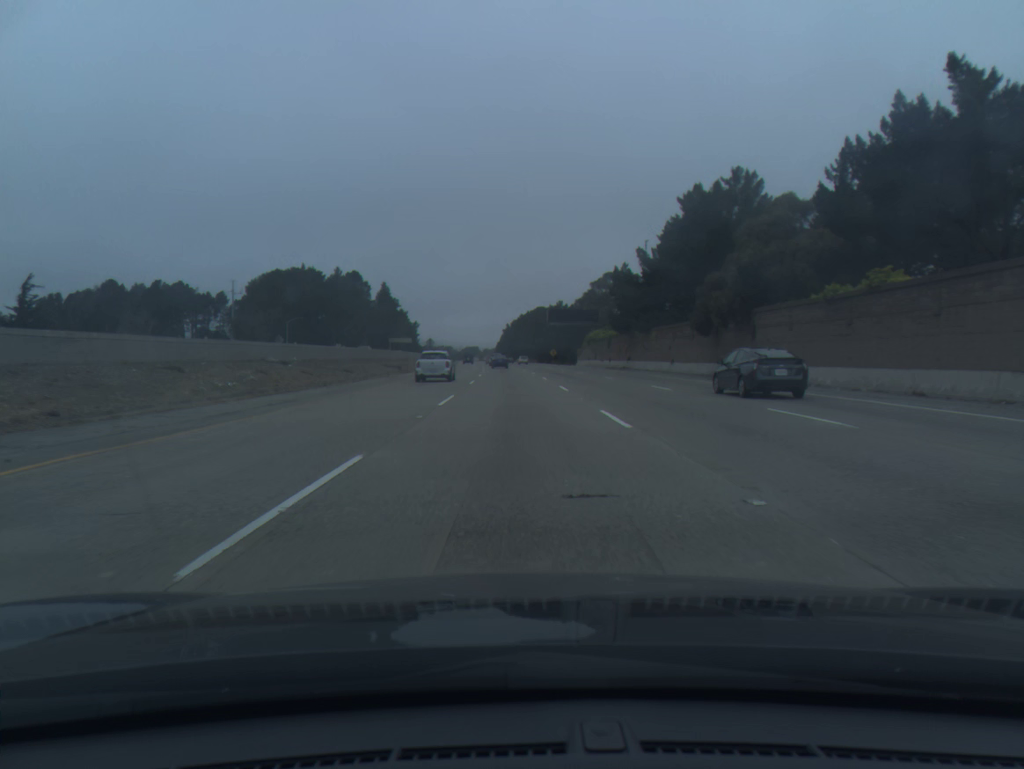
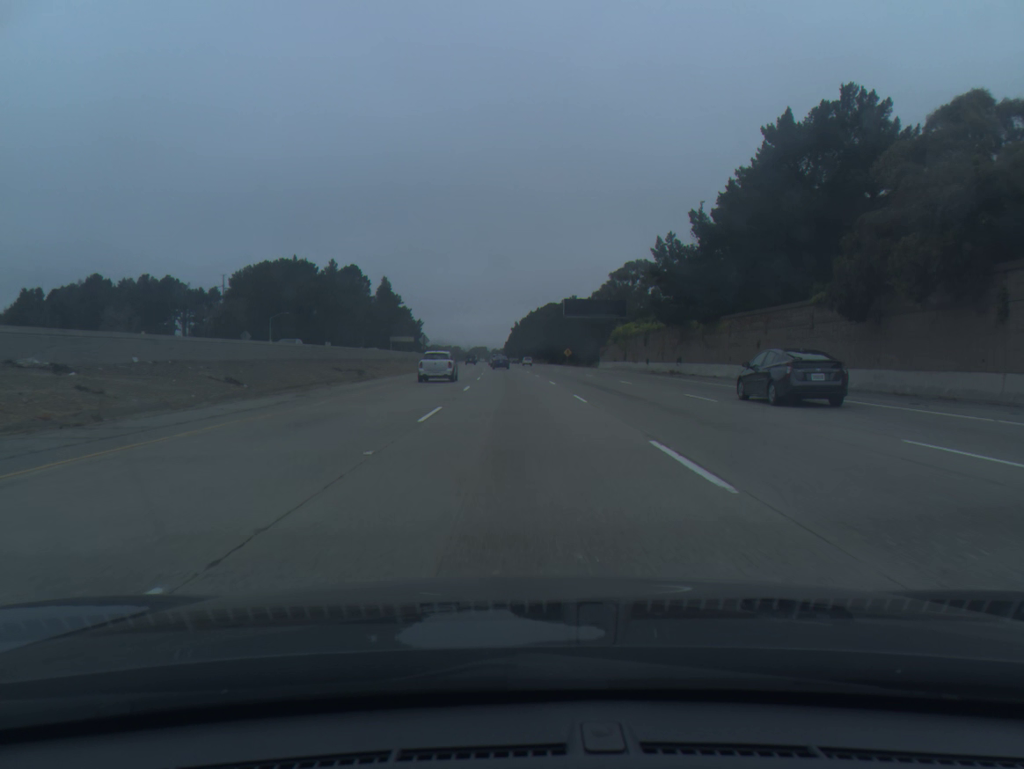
(-0.2, +20.3) m; -1°
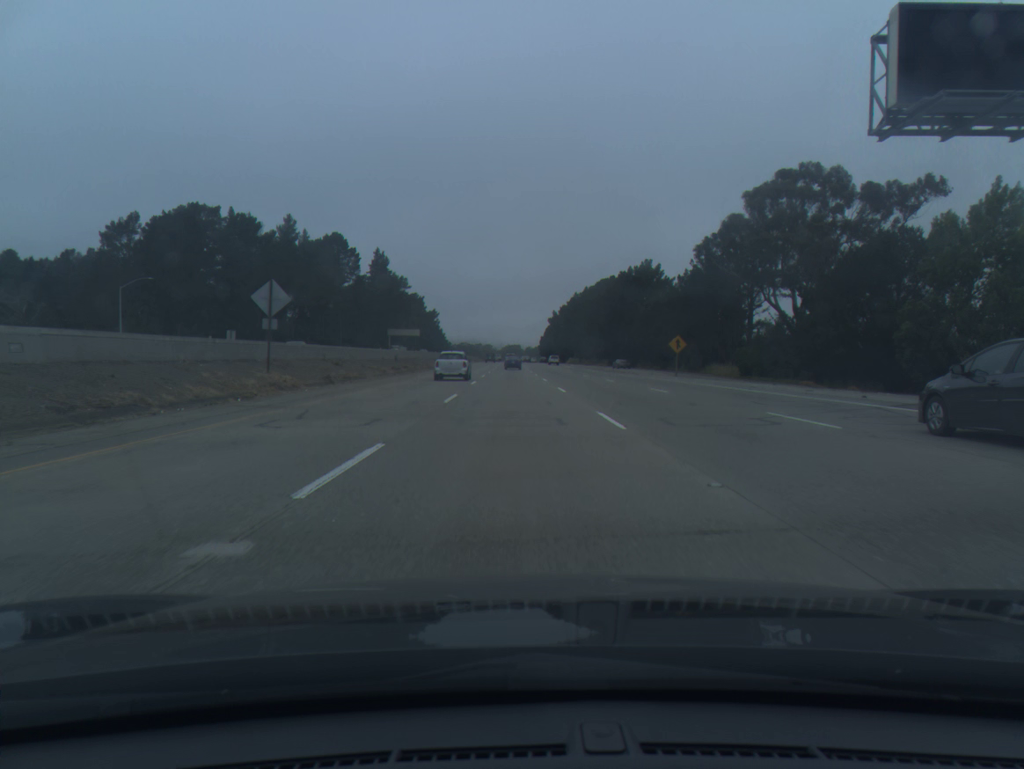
(-1.6, +81.3) m; -2°
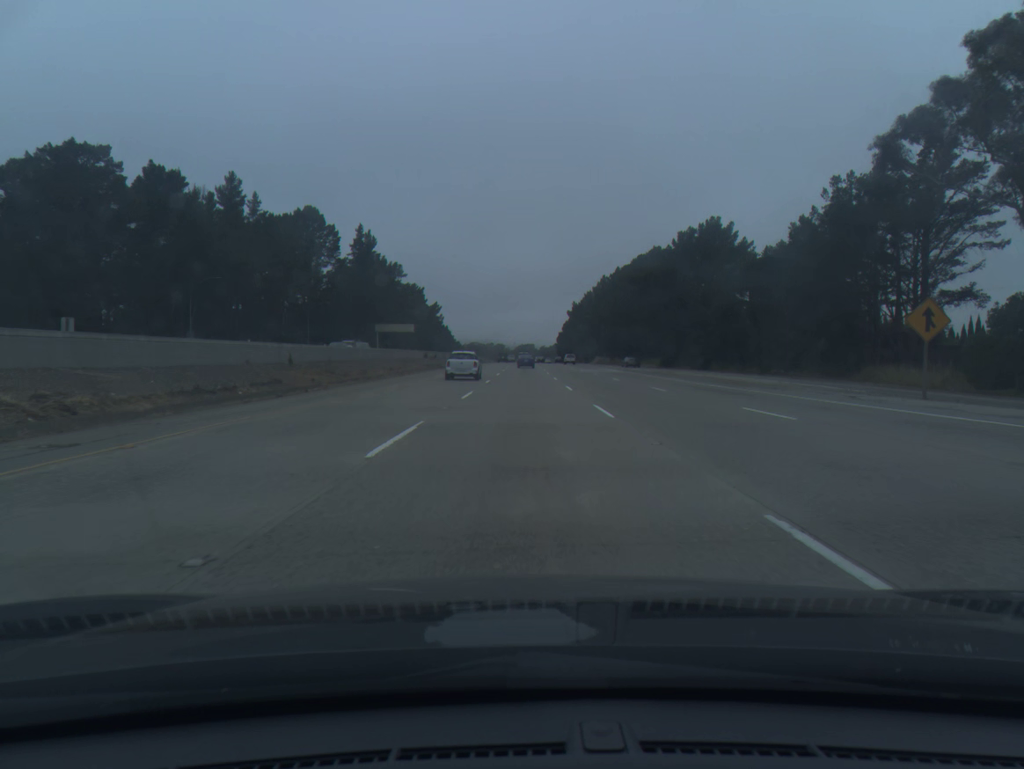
(-0.4, +40.9) m; -1°
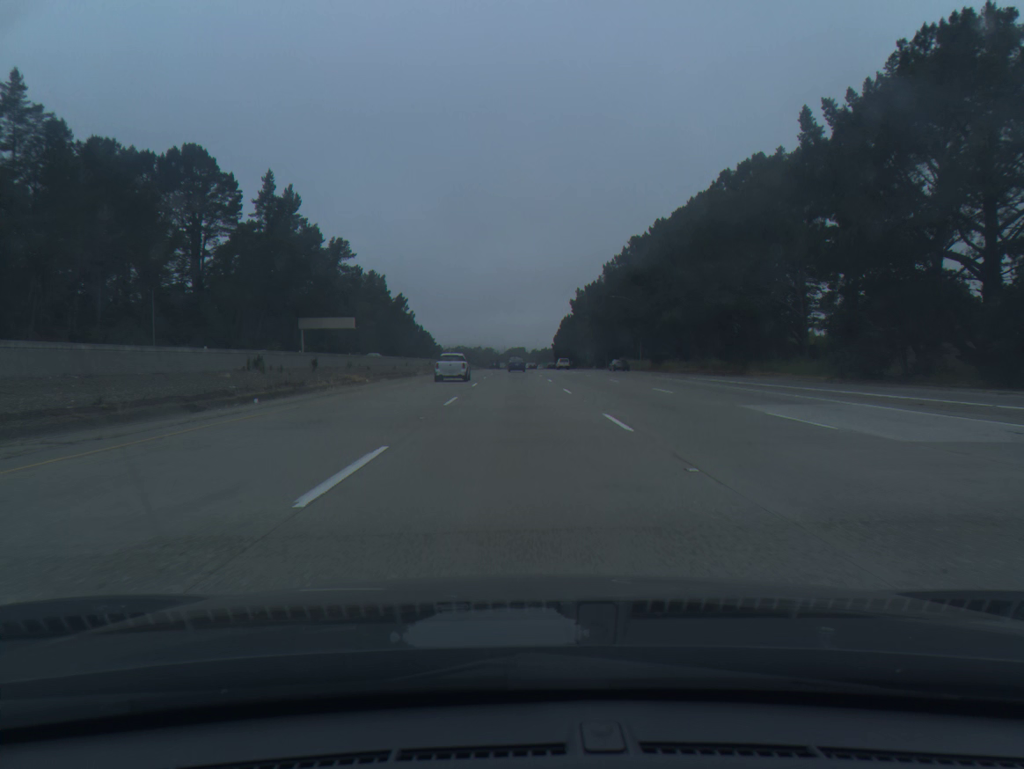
(+0.3, +61.6) m; +1°
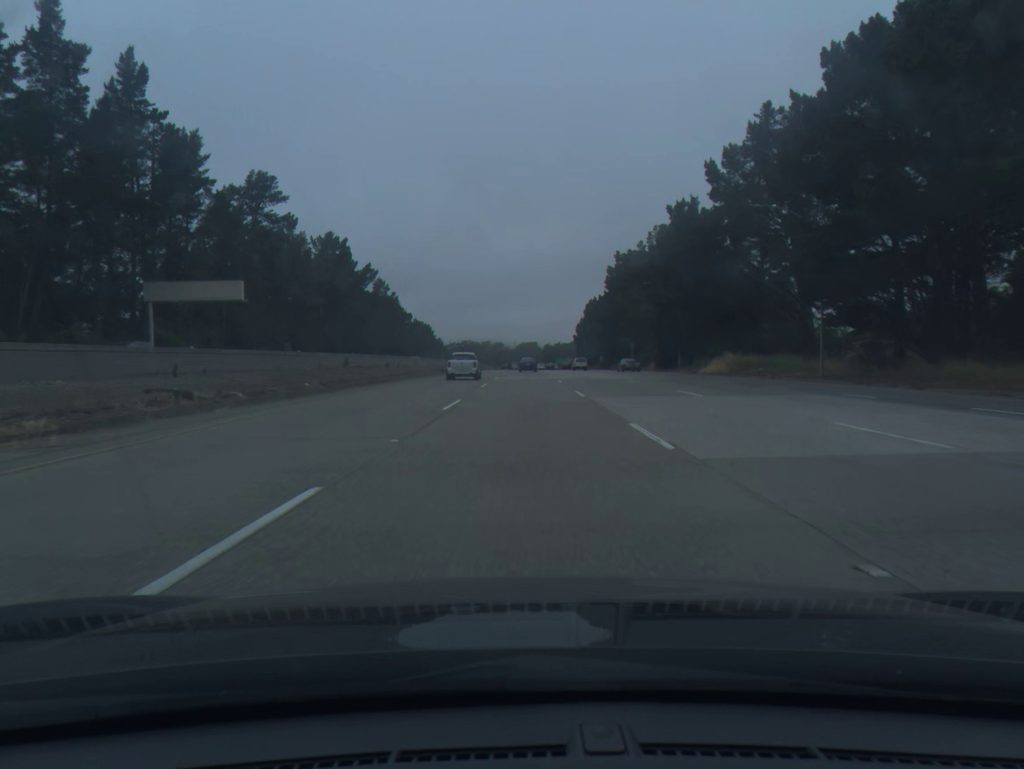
(-0.4, +61.5) m; -1°
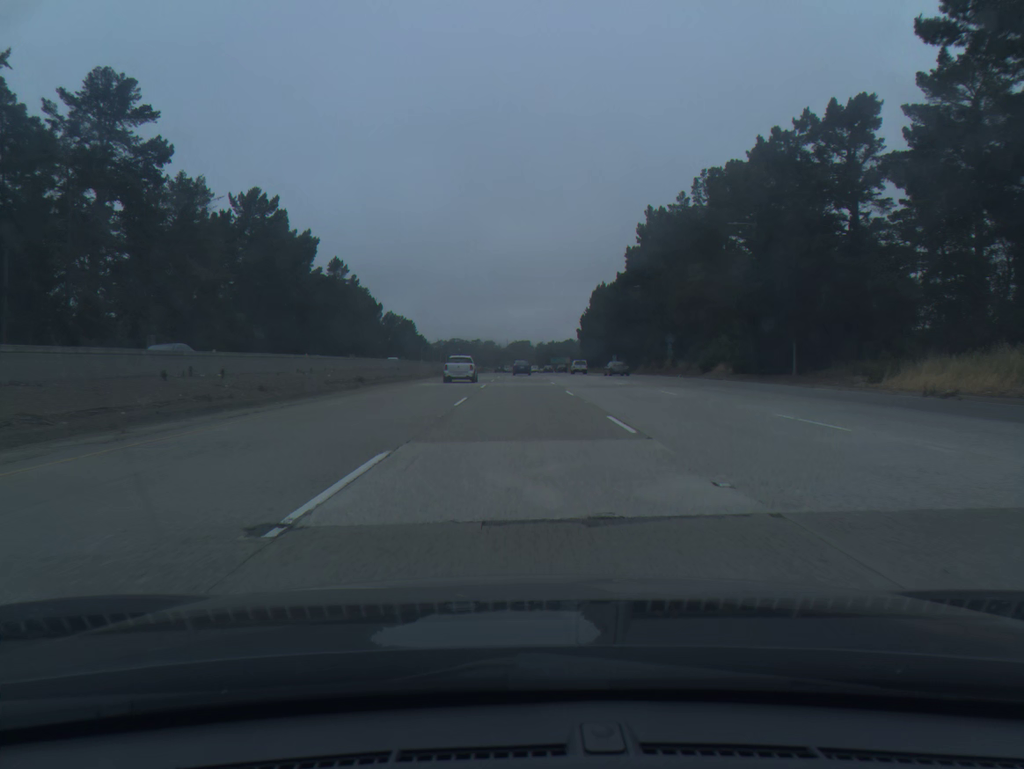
(+0.2, +41.0) m; +1°
